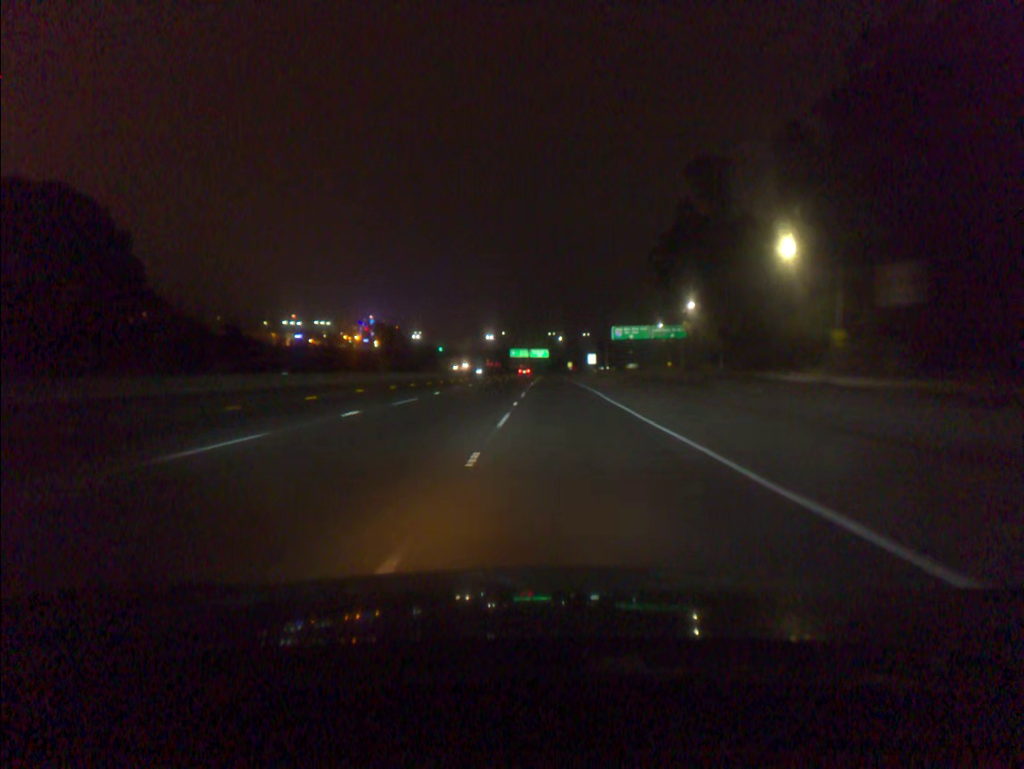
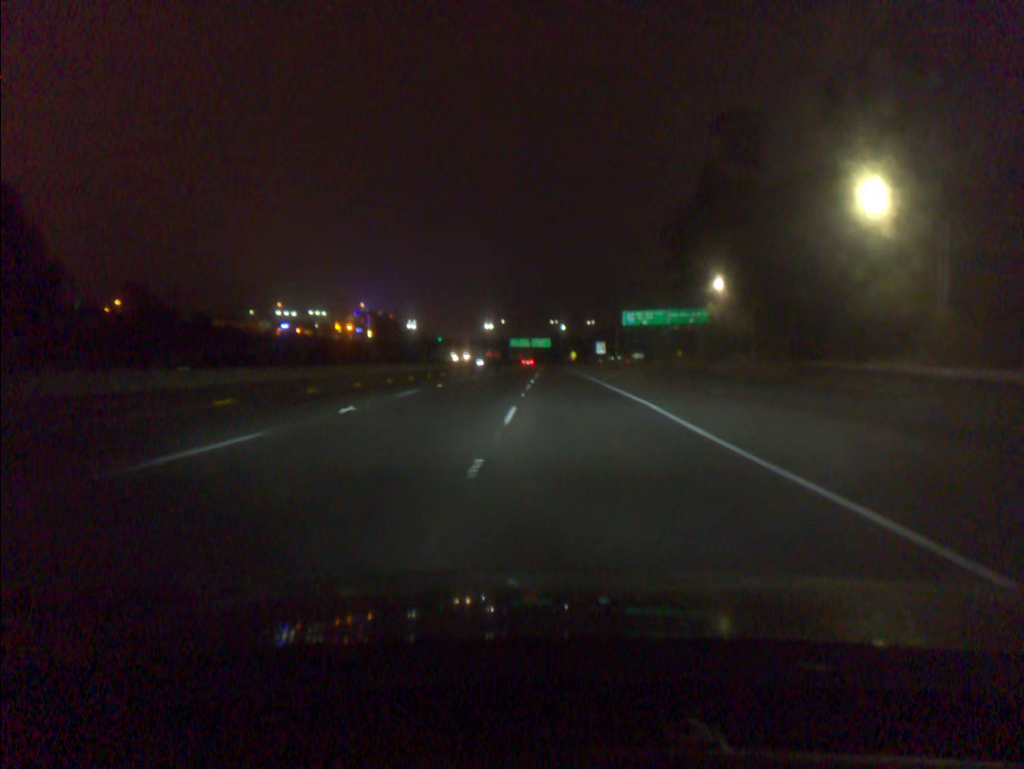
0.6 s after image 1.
(0.0, +15.8) m; 0°
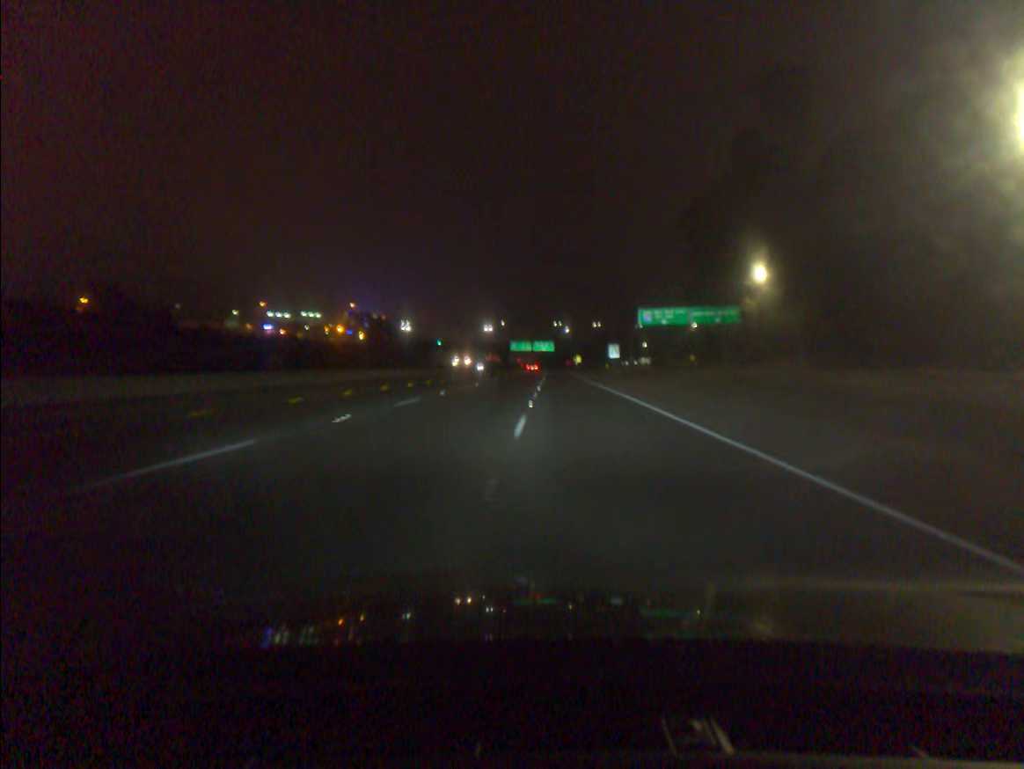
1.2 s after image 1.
(0.0, +16.1) m; 0°
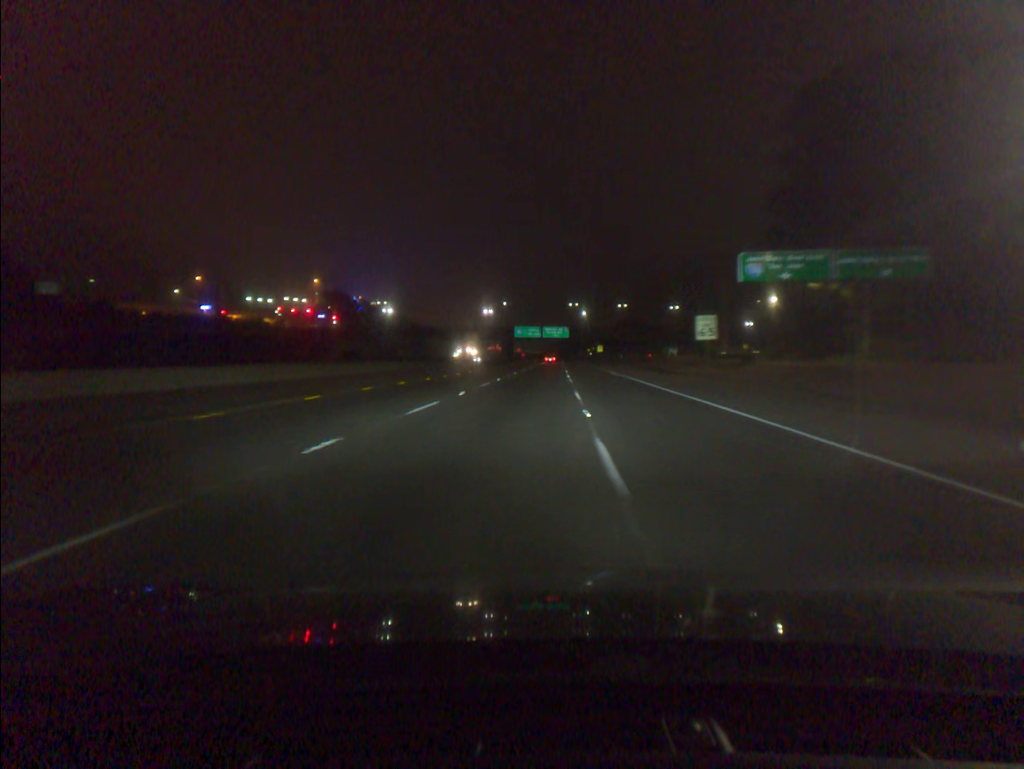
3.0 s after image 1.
(-0.4, +49.9) m; -1°
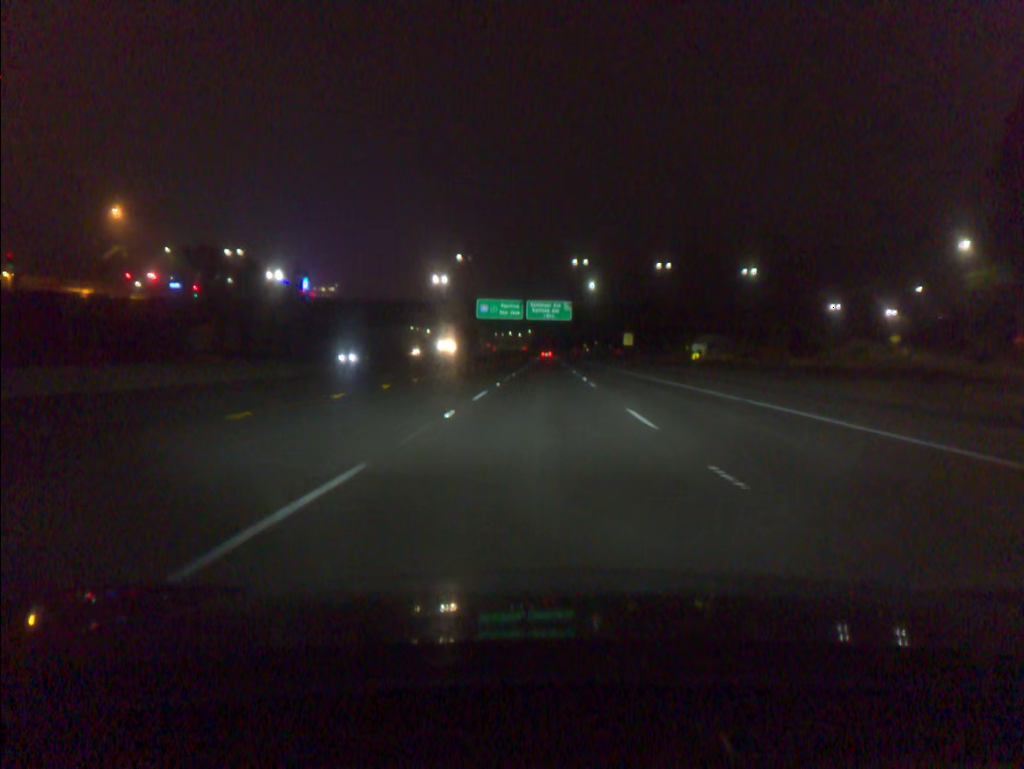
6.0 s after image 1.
(+1.0, +85.4) m; +1°
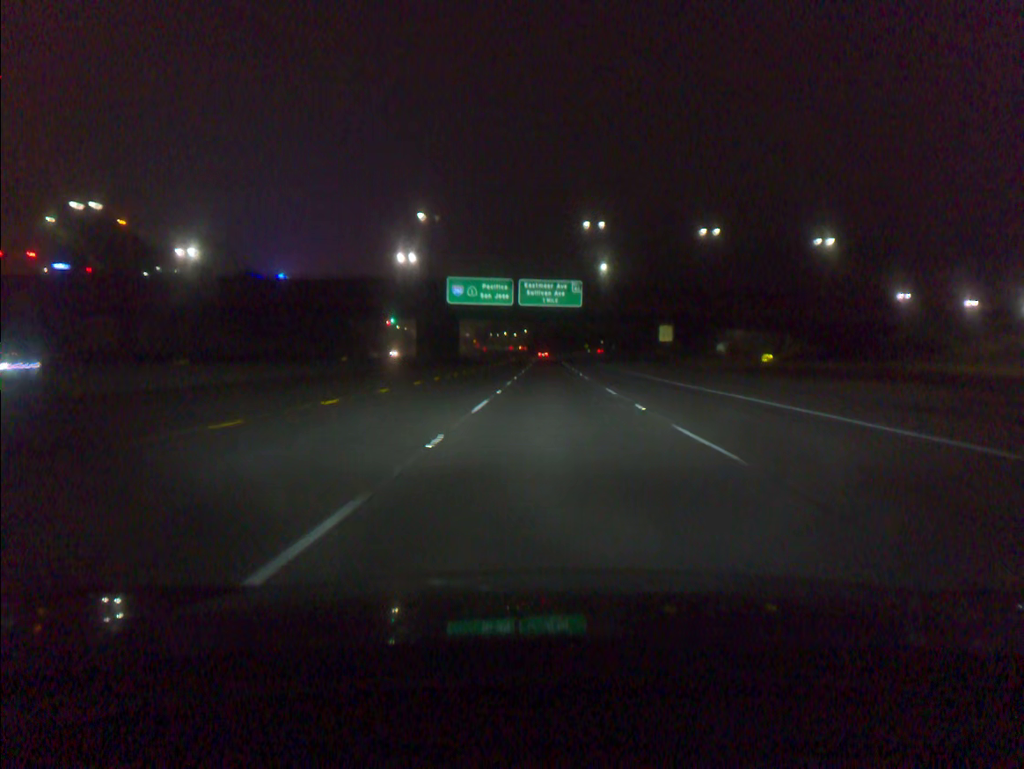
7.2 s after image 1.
(0.0, +33.9) m; 0°
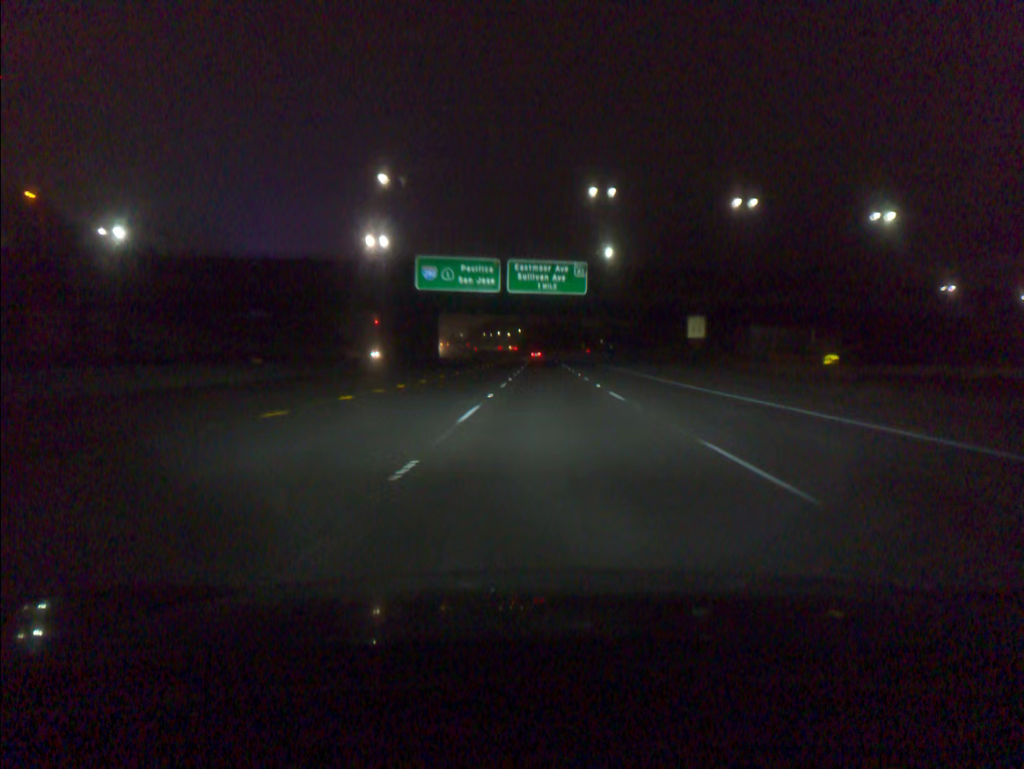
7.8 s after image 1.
(+0.1, +16.9) m; 0°
